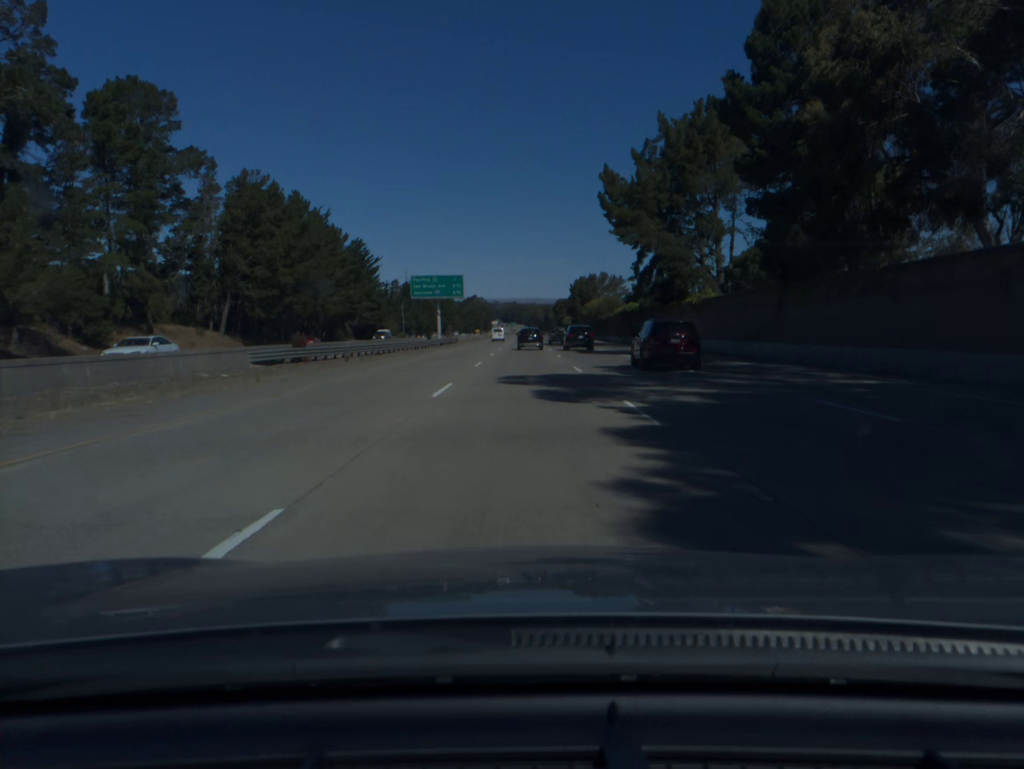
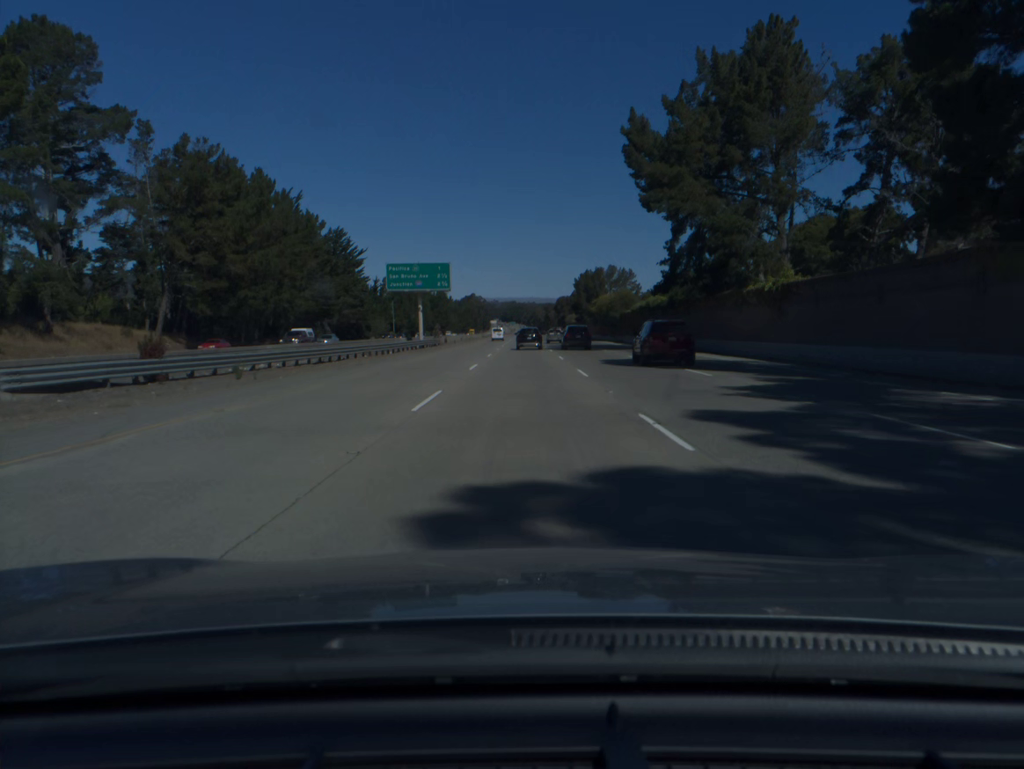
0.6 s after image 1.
(0.0, +17.3) m; 0°
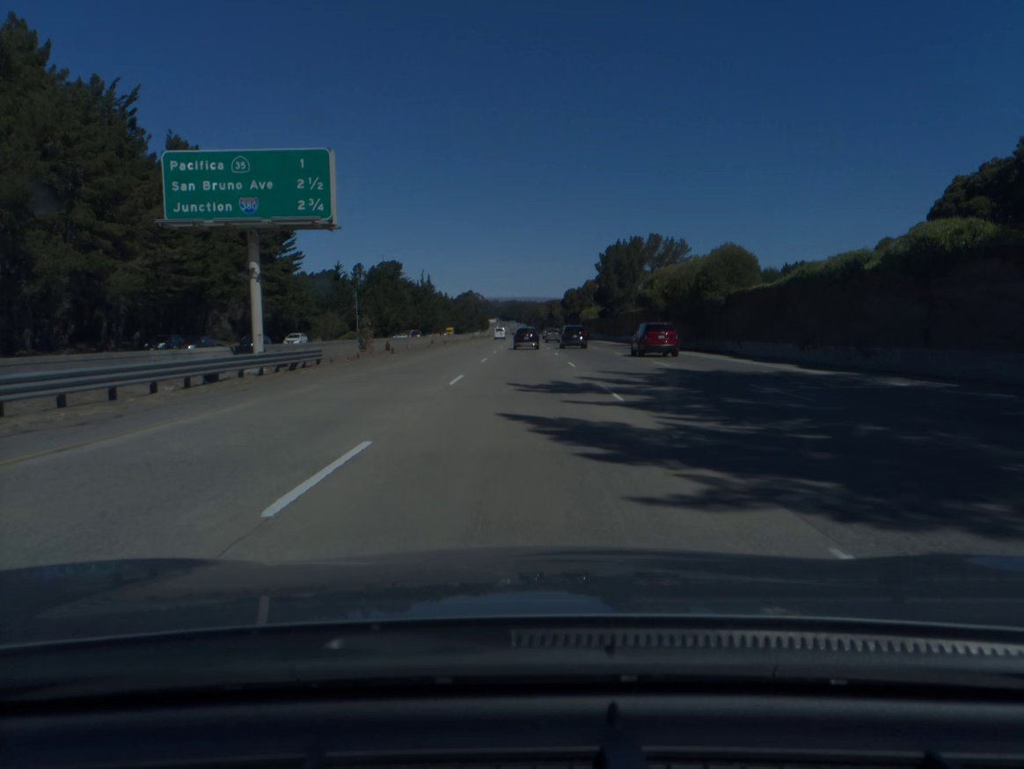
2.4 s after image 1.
(0.0, +51.9) m; 0°
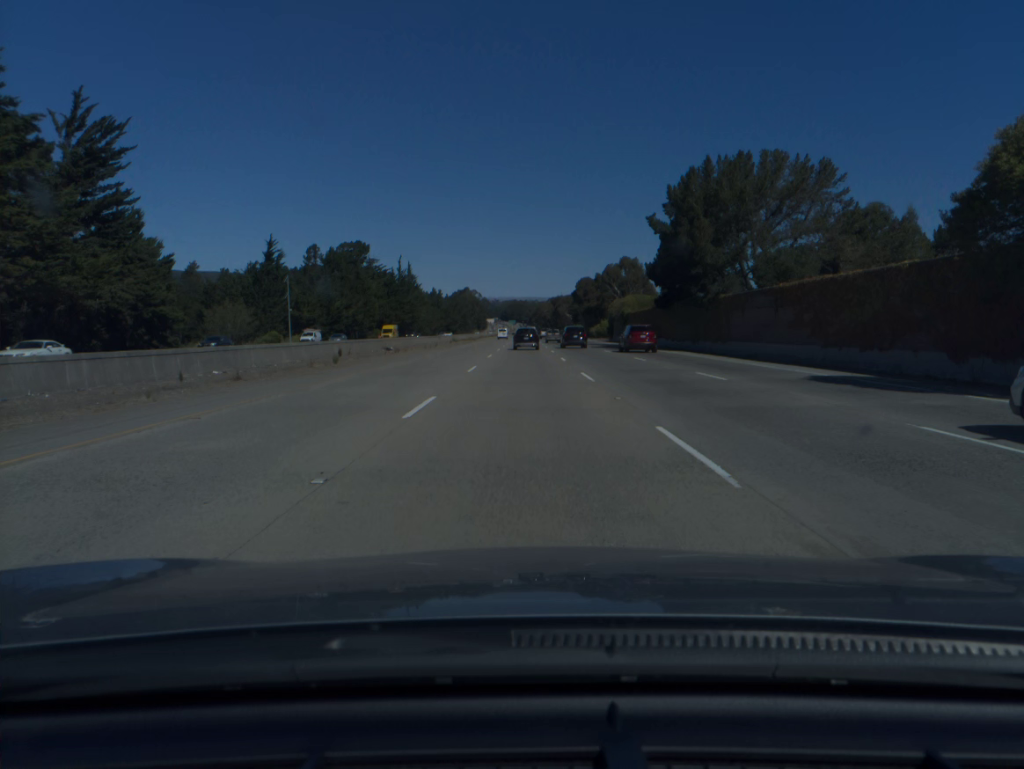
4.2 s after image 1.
(0.0, +52.0) m; 0°
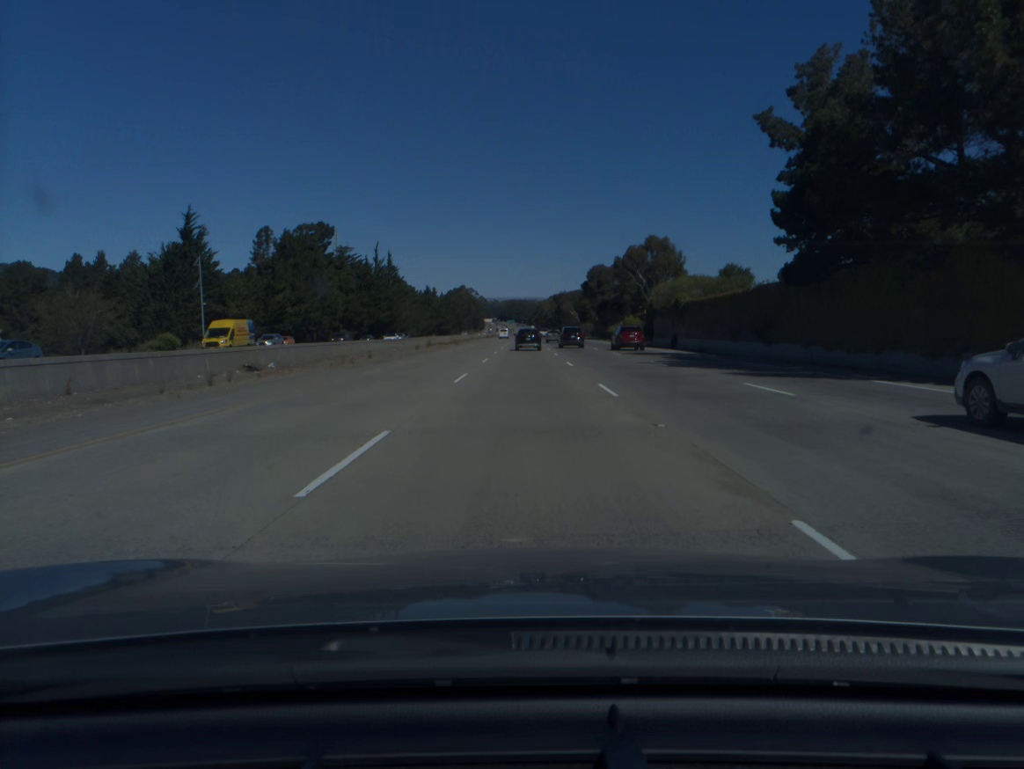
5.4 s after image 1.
(0.0, +34.8) m; 0°
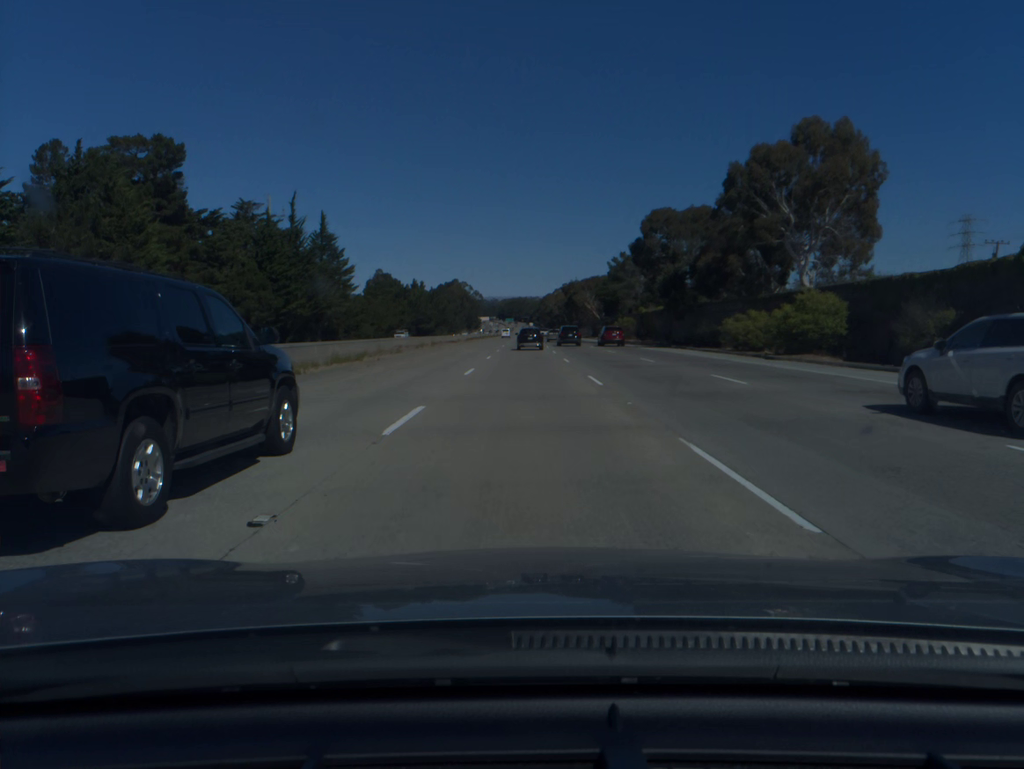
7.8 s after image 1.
(0.0, +69.6) m; 0°
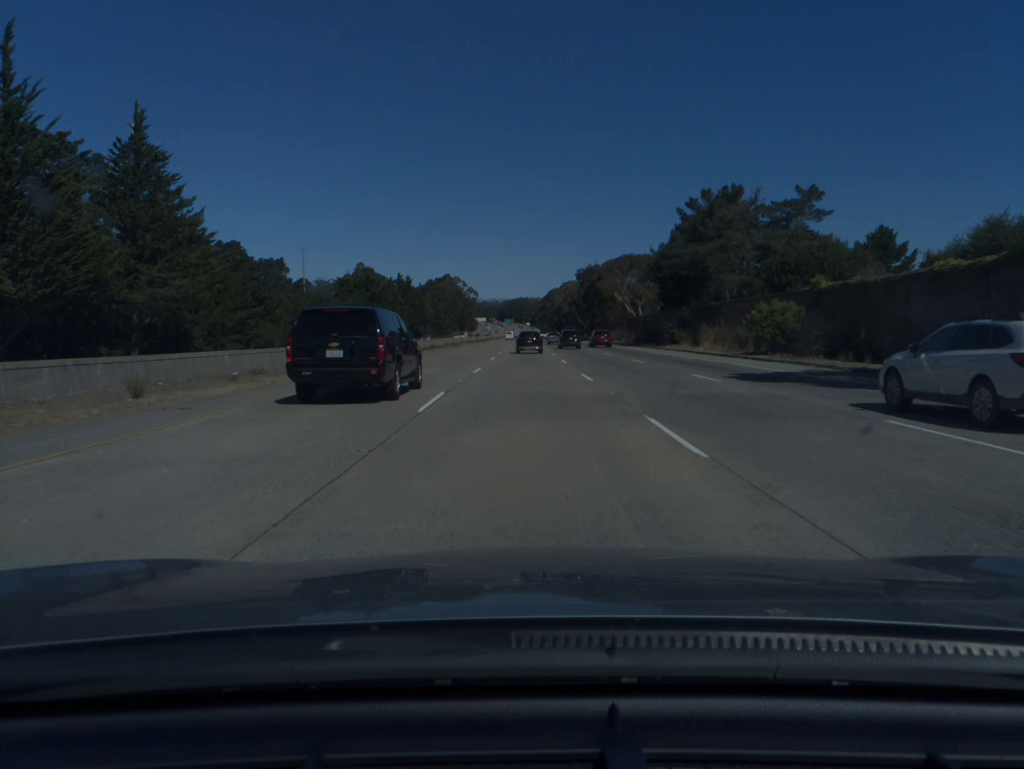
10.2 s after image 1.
(0.0, +69.7) m; 0°
